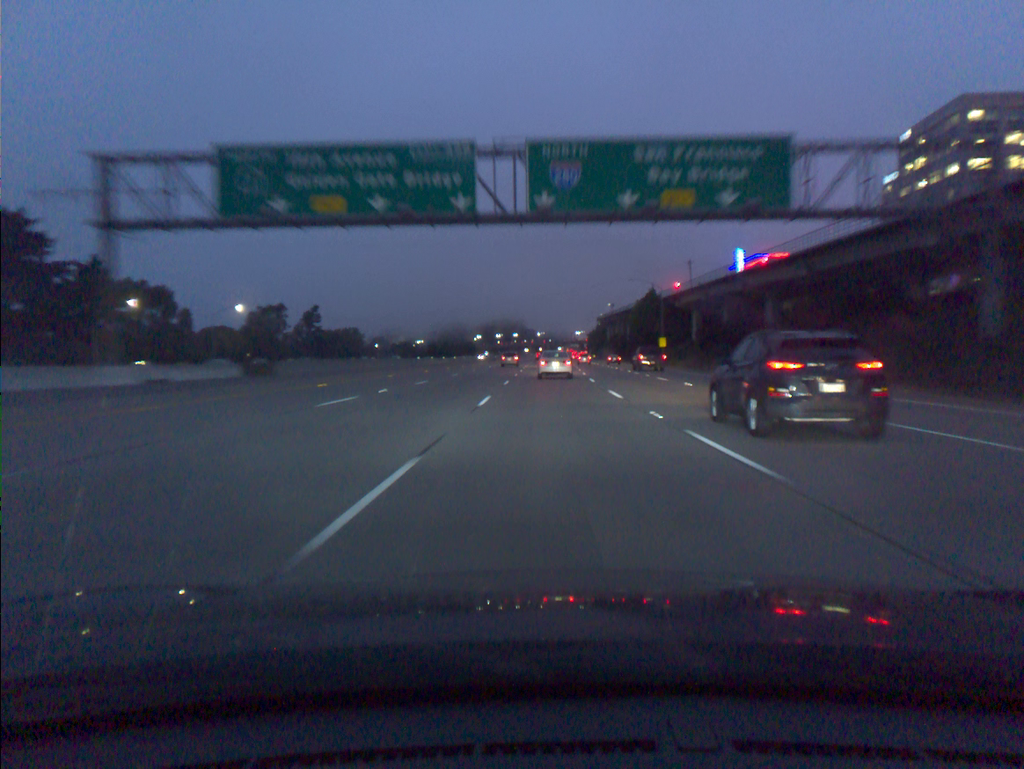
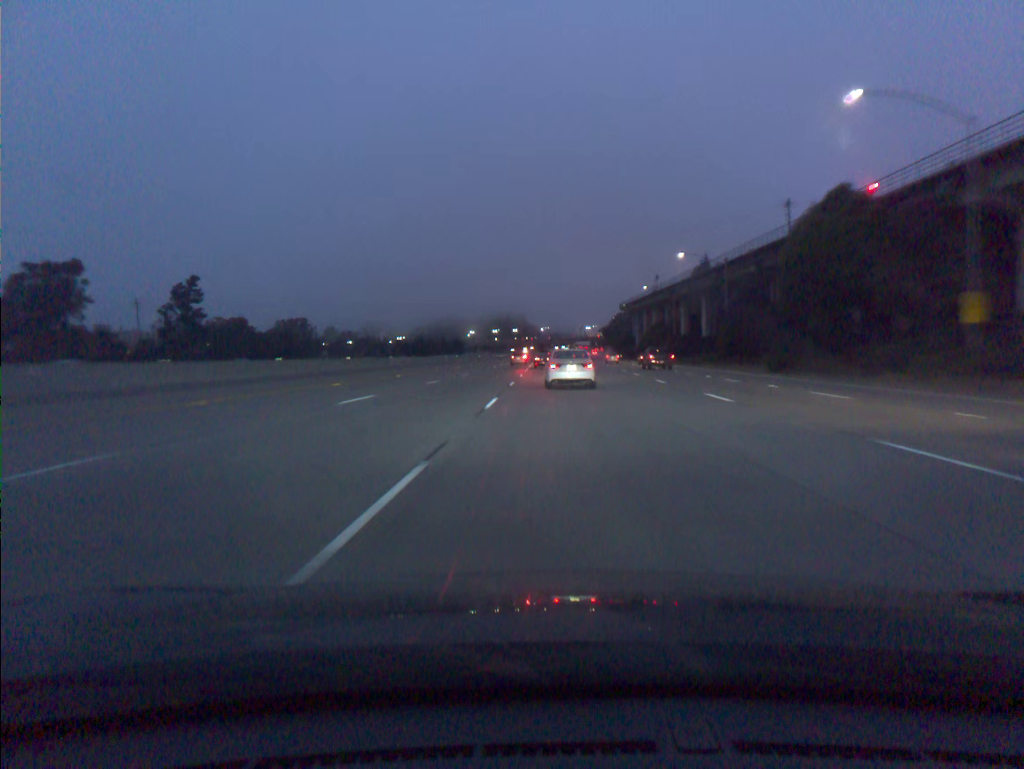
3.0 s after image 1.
(-0.4, +86.4) m; 0°
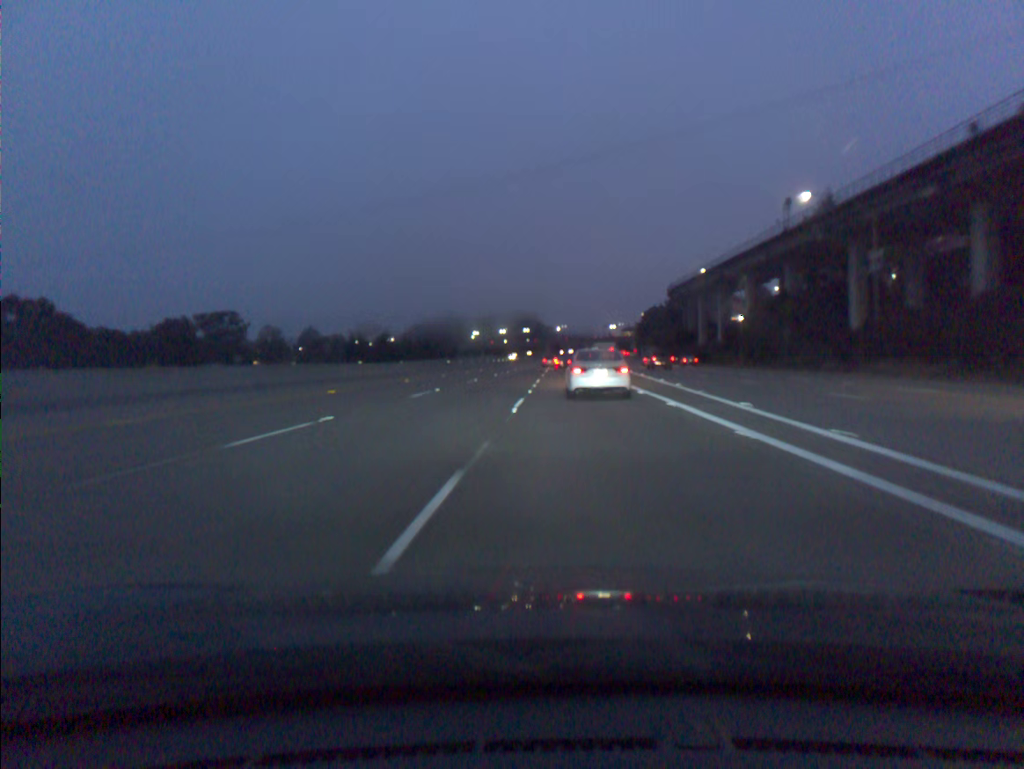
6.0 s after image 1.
(-0.1, +82.0) m; -1°
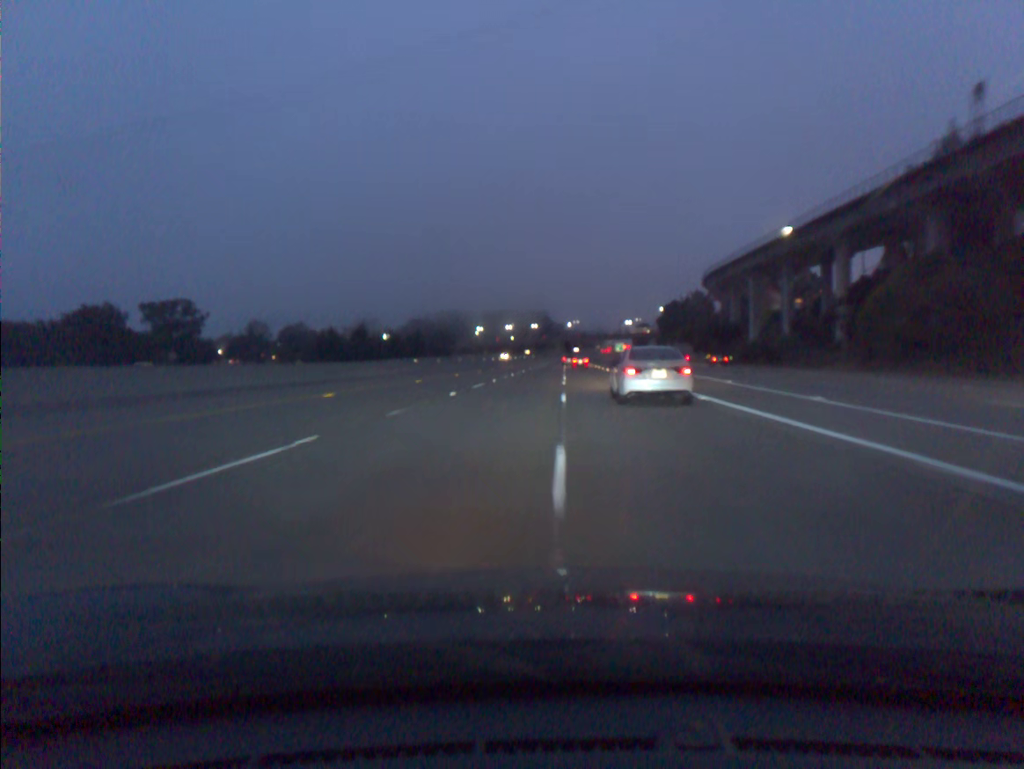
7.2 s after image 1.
(-0.2, +33.6) m; -1°
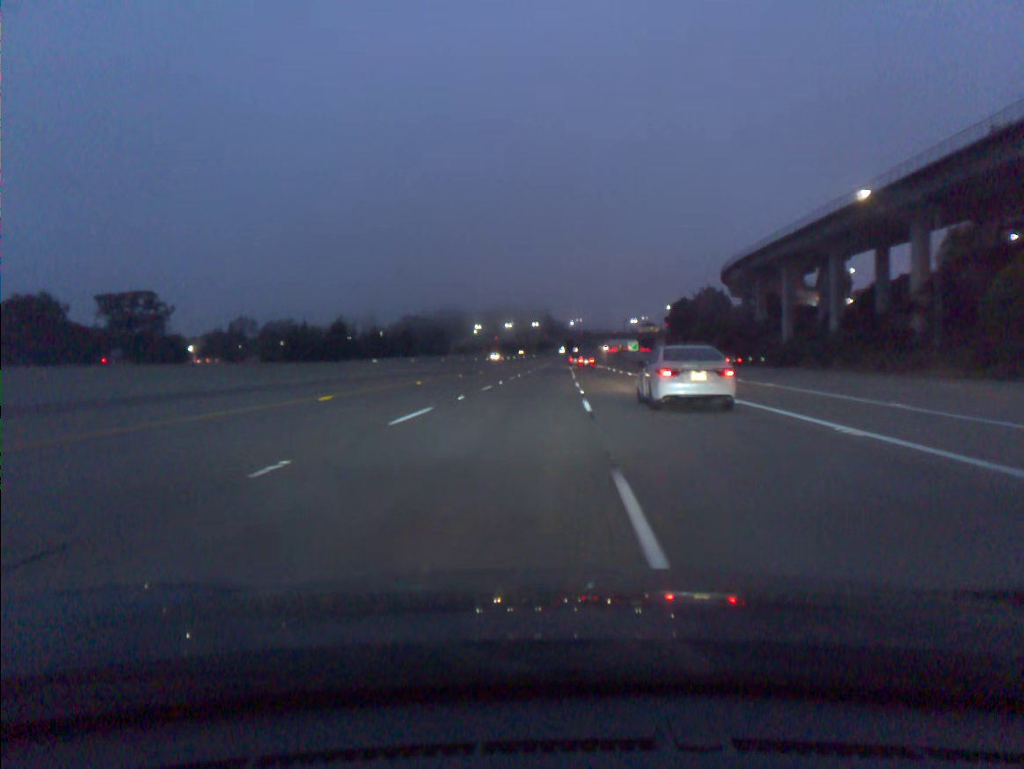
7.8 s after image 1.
(0.0, +17.2) m; 0°
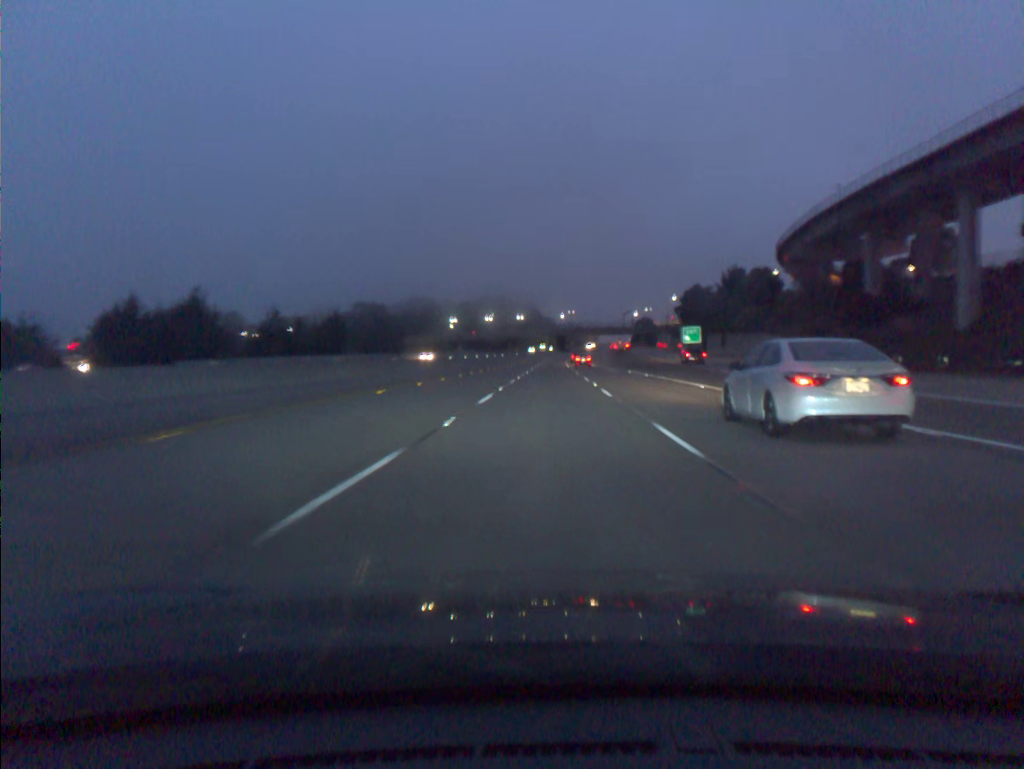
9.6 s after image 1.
(+0.5, +52.3) m; +1°
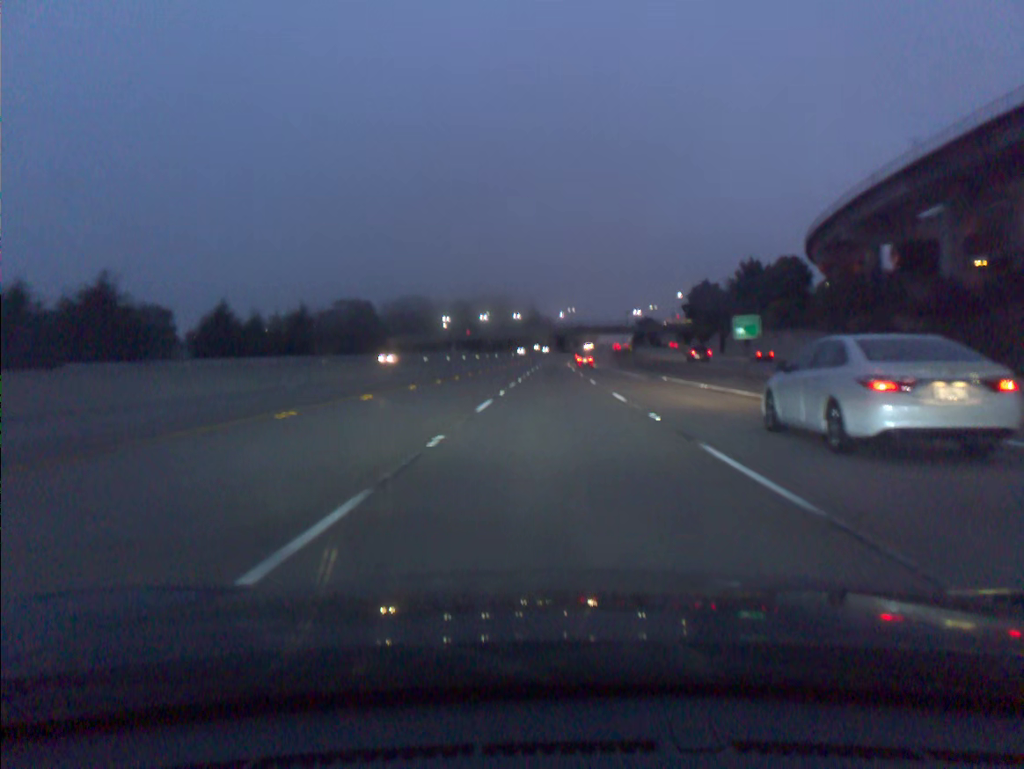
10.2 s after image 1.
(0.0, +17.4) m; 0°
